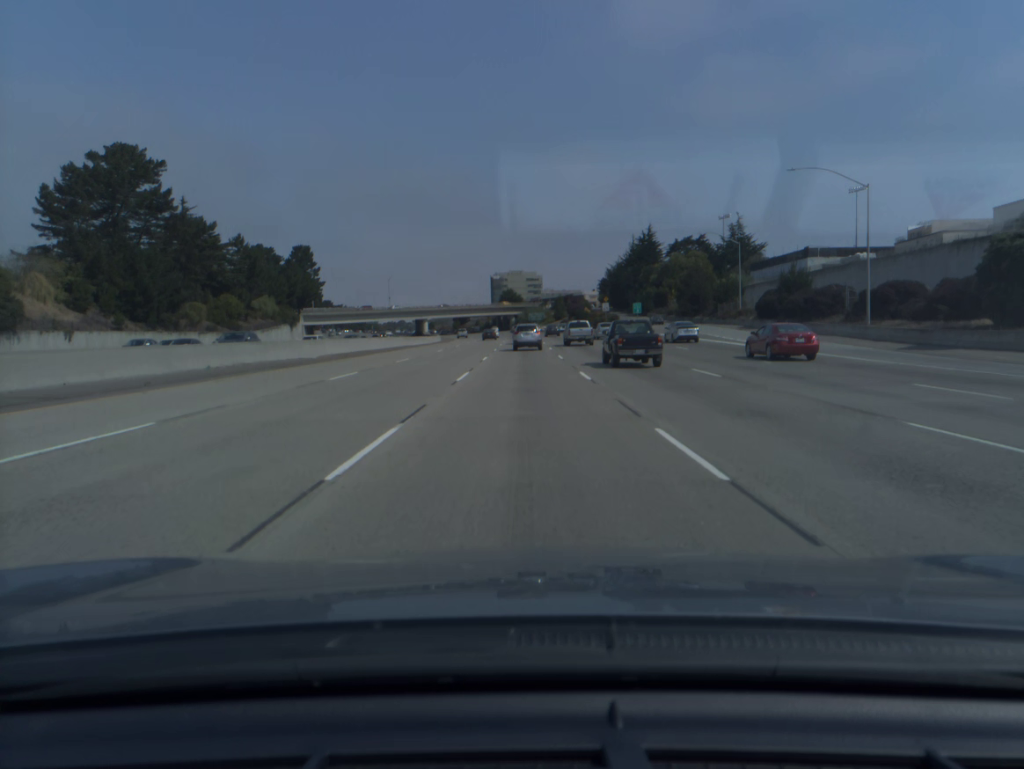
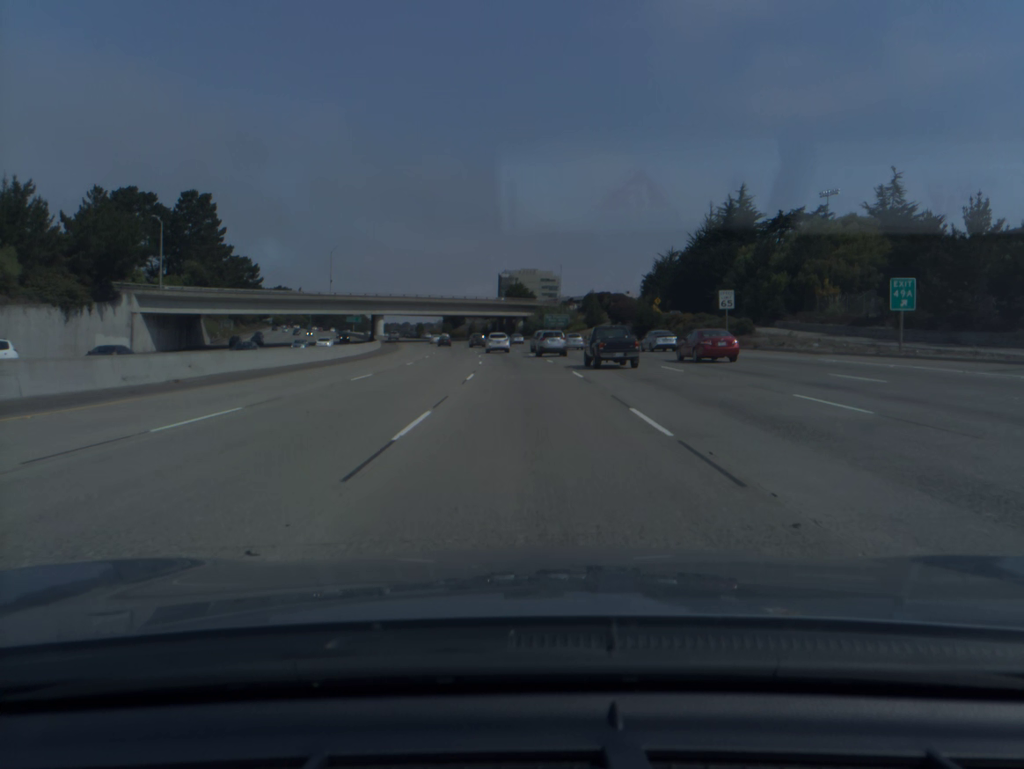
(-0.5, +82.3) m; -1°
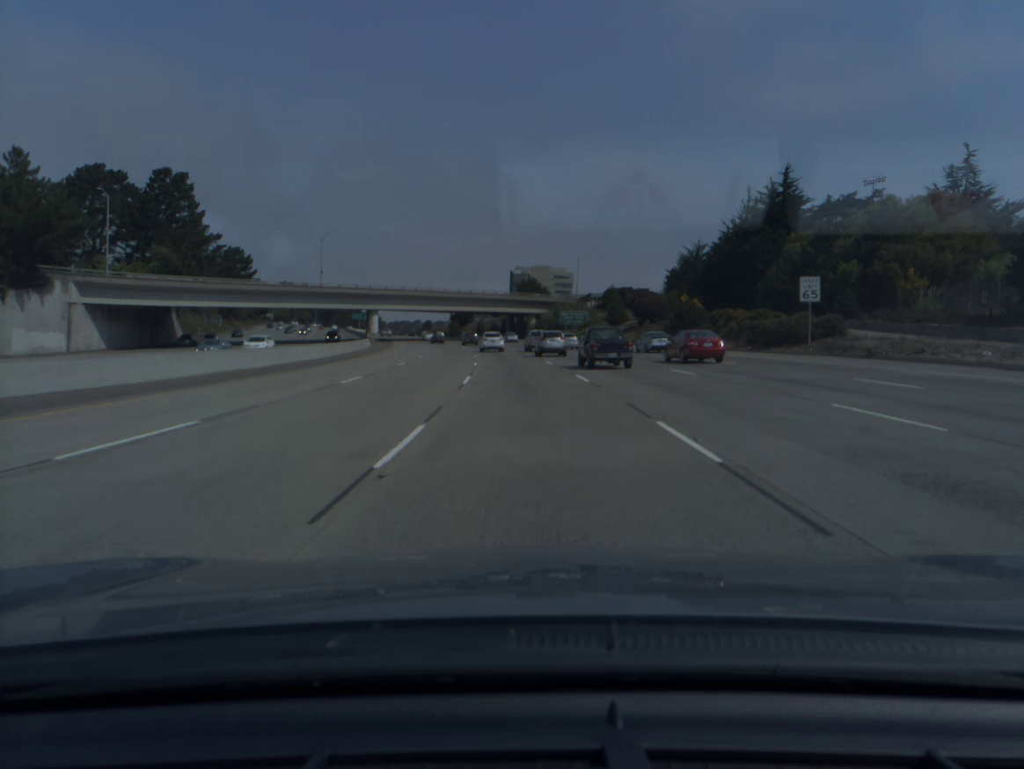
(-0.1, +16.4) m; -1°
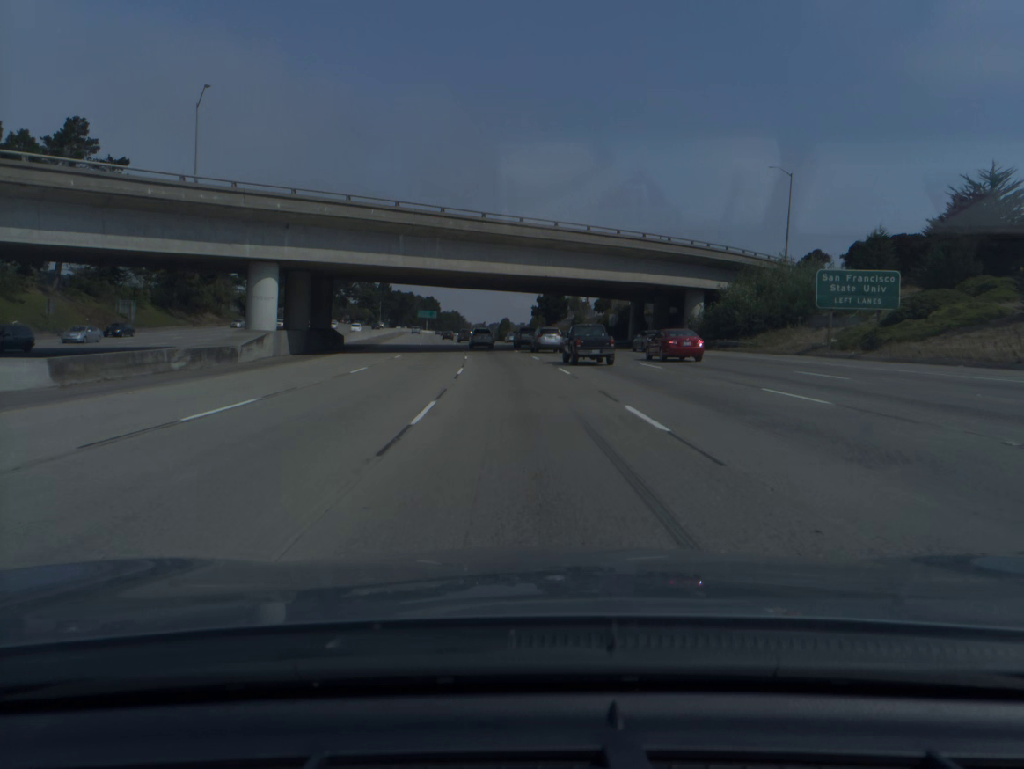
(-4.5, +82.4) m; -7°
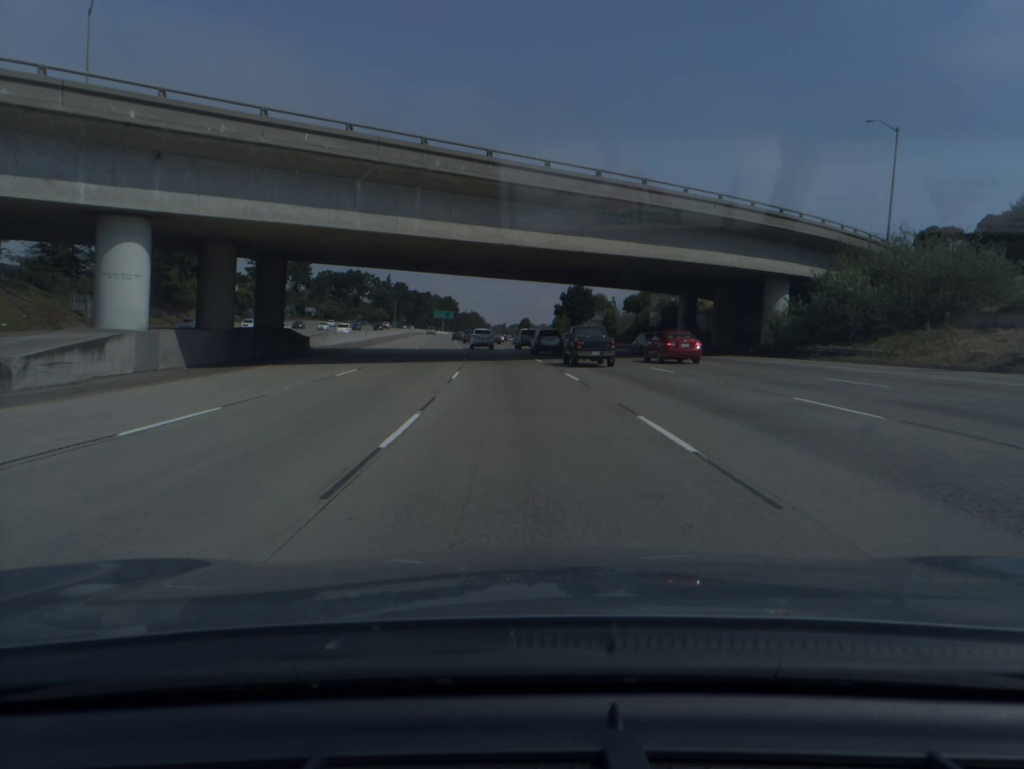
(-0.2, +16.6) m; -1°
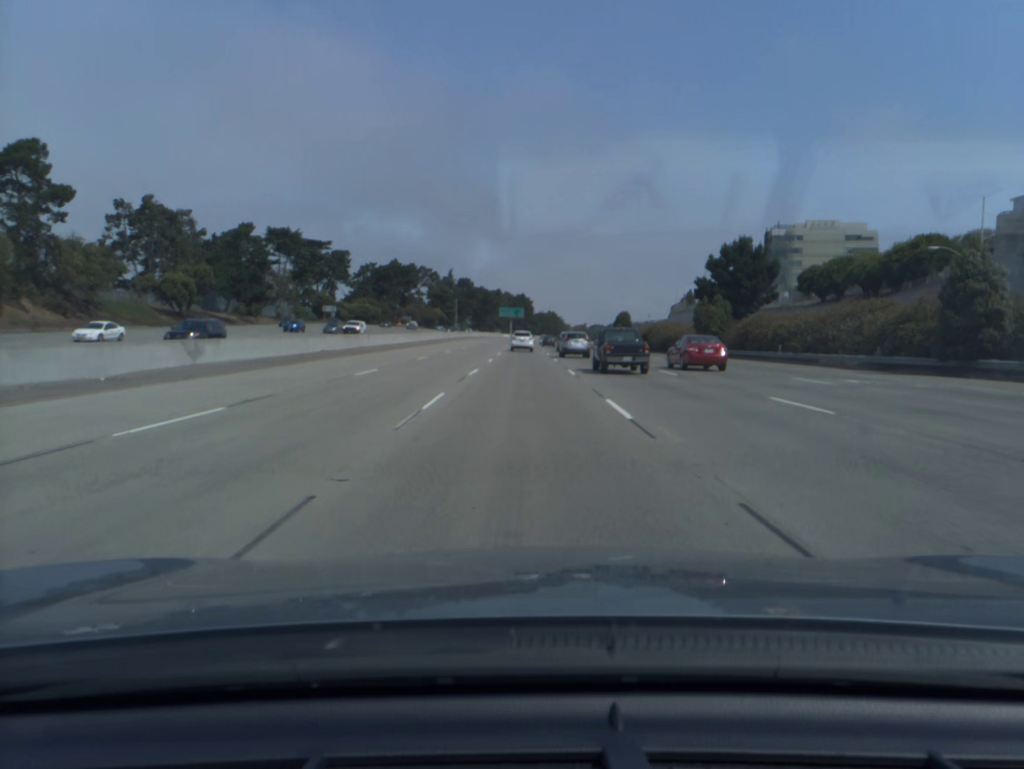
(-3.4, +66.8) m; -6°
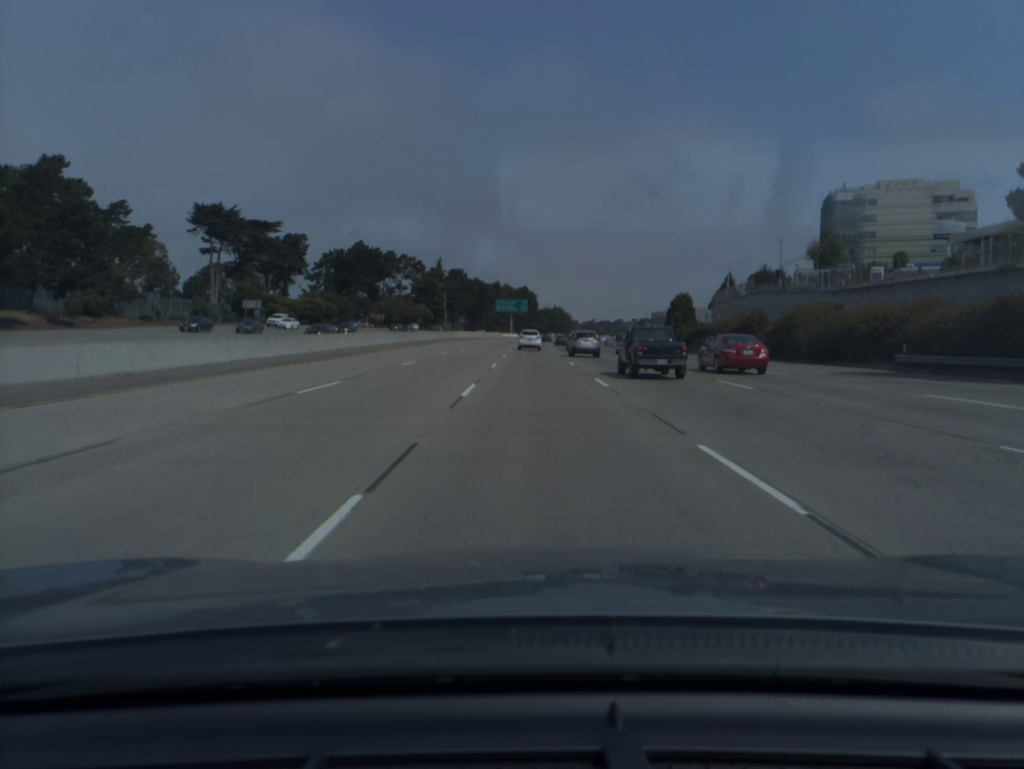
(-0.4, +50.7) m; 0°
